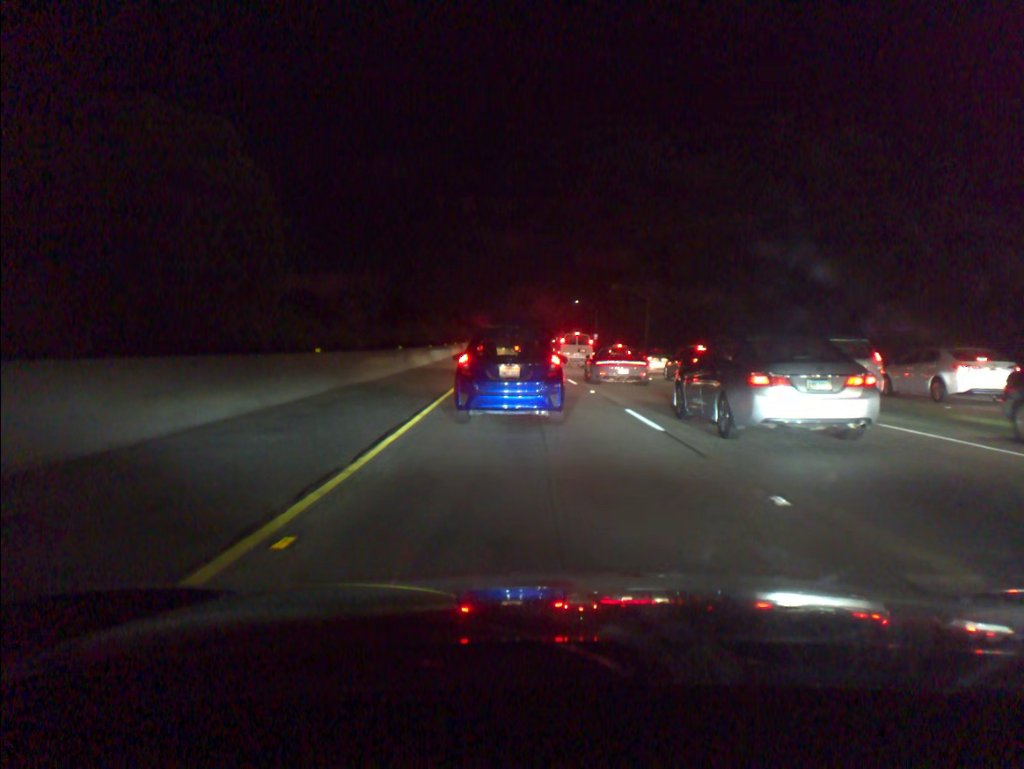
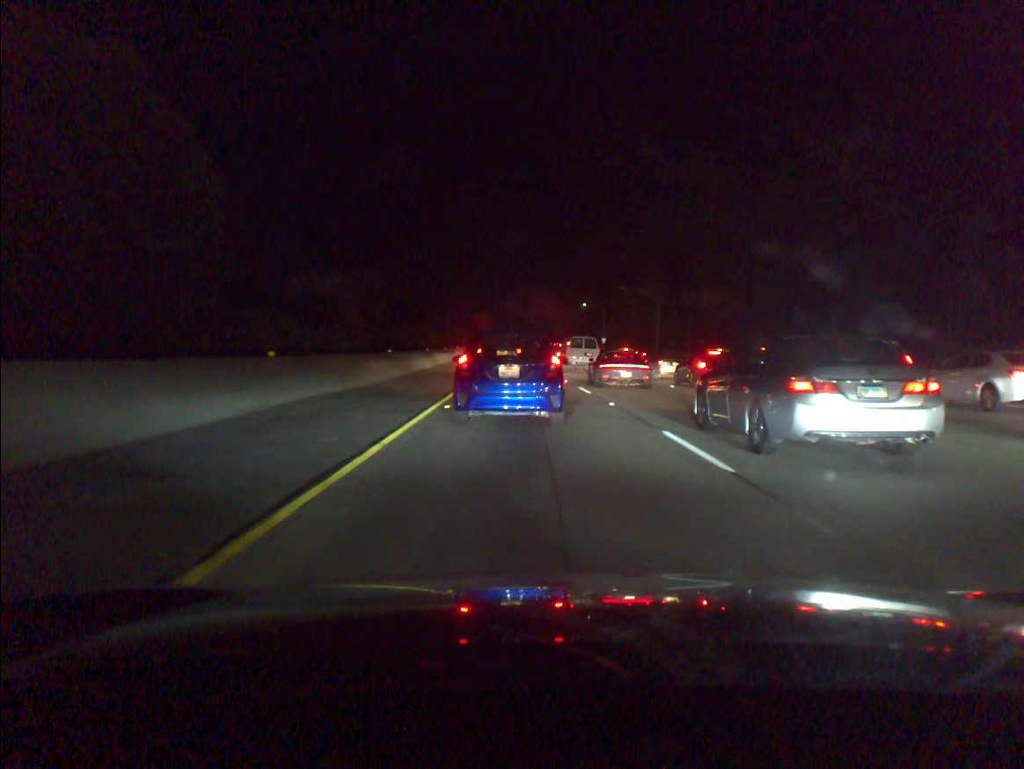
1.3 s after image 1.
(0.0, +3.8) m; 0°
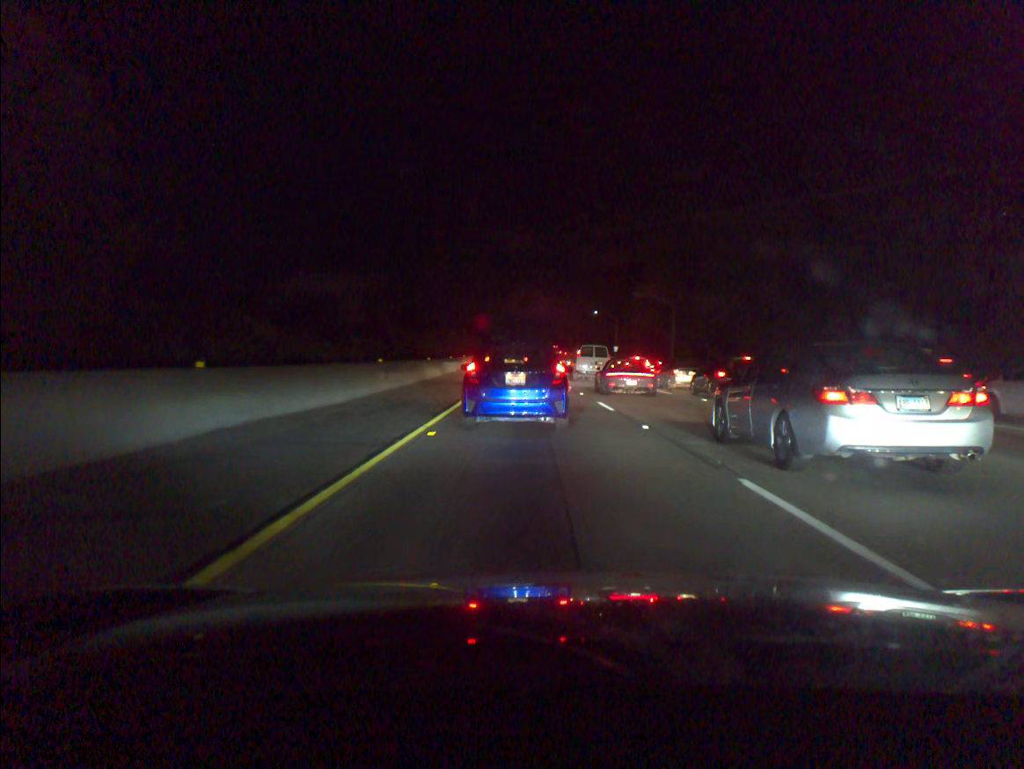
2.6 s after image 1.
(0.0, +3.8) m; -1°
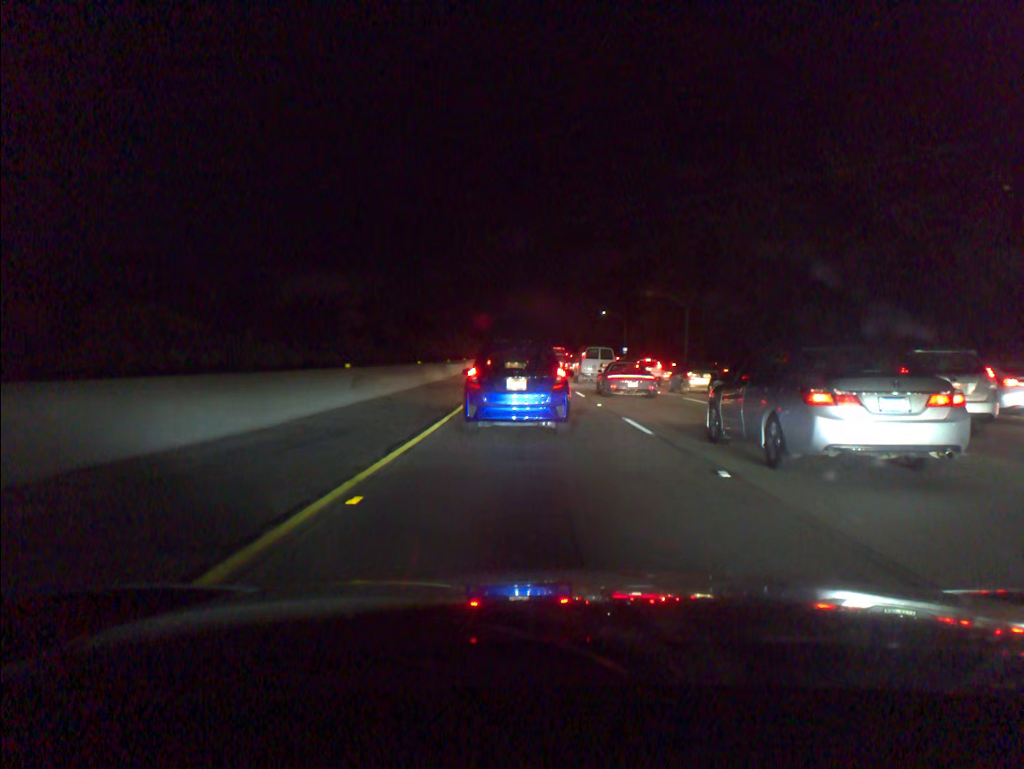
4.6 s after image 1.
(0.0, +5.3) m; 0°
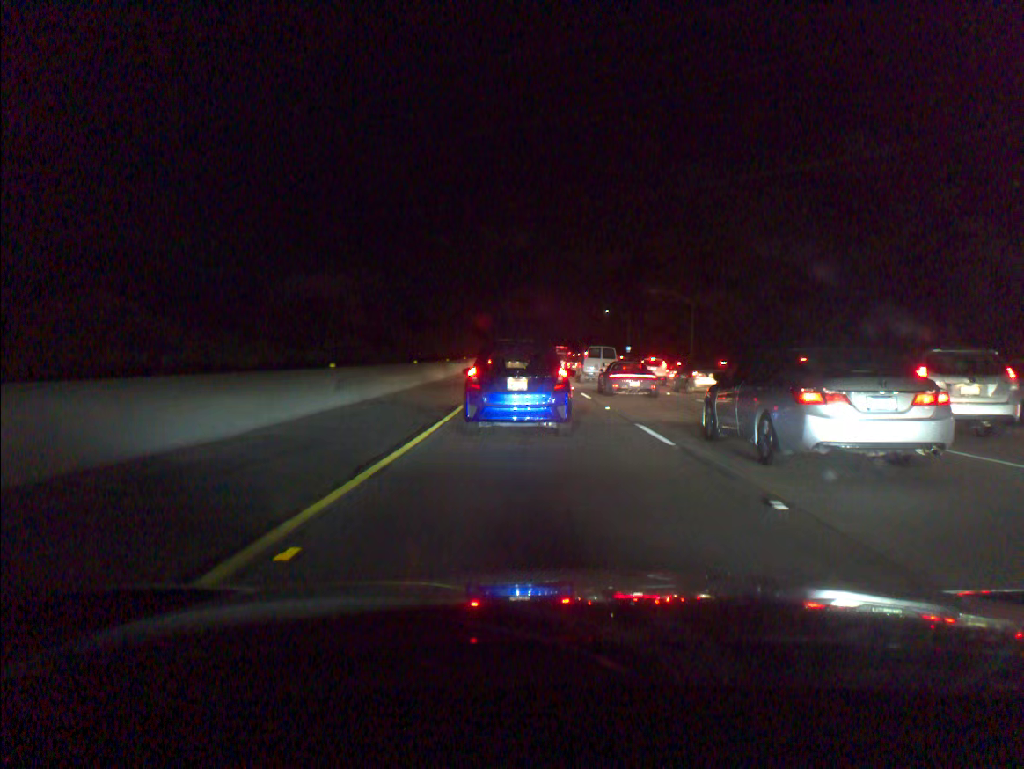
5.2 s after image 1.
(0.0, +1.8) m; 0°
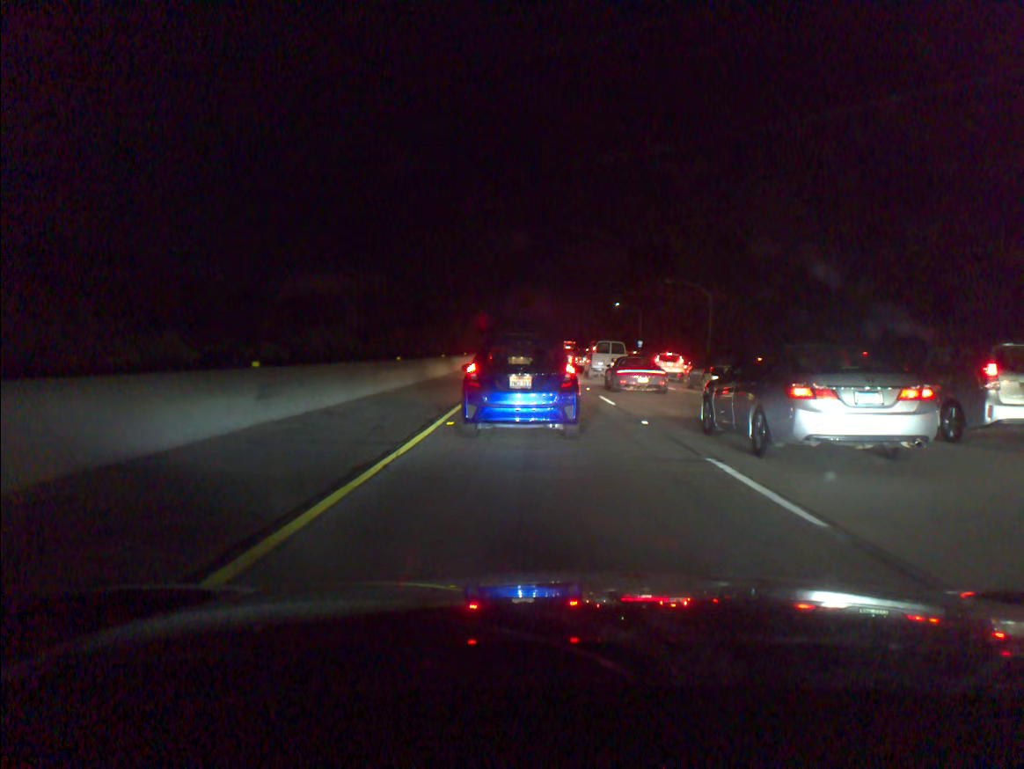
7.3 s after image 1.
(0.0, +5.7) m; 0°
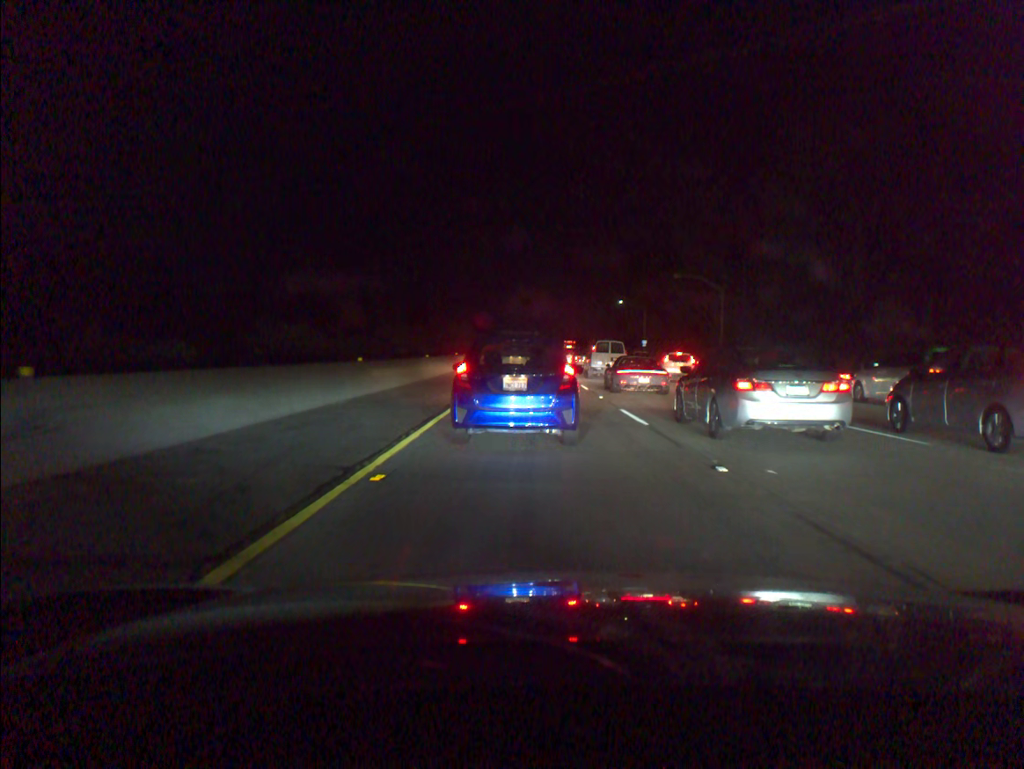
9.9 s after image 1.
(0.0, +6.1) m; 0°
